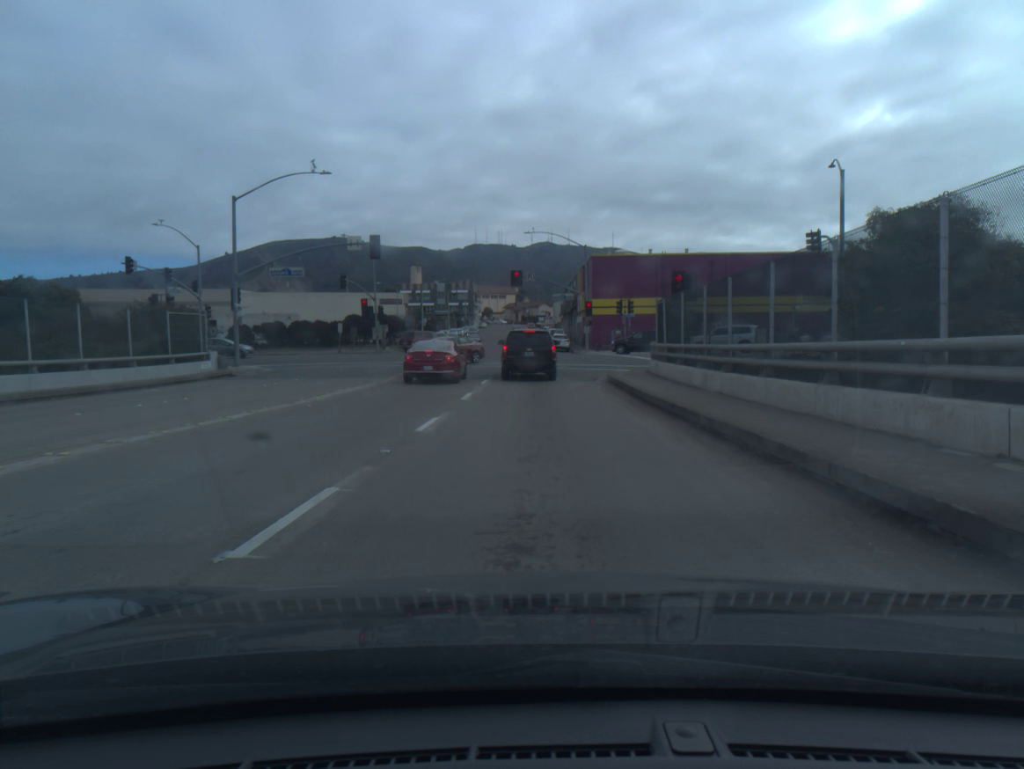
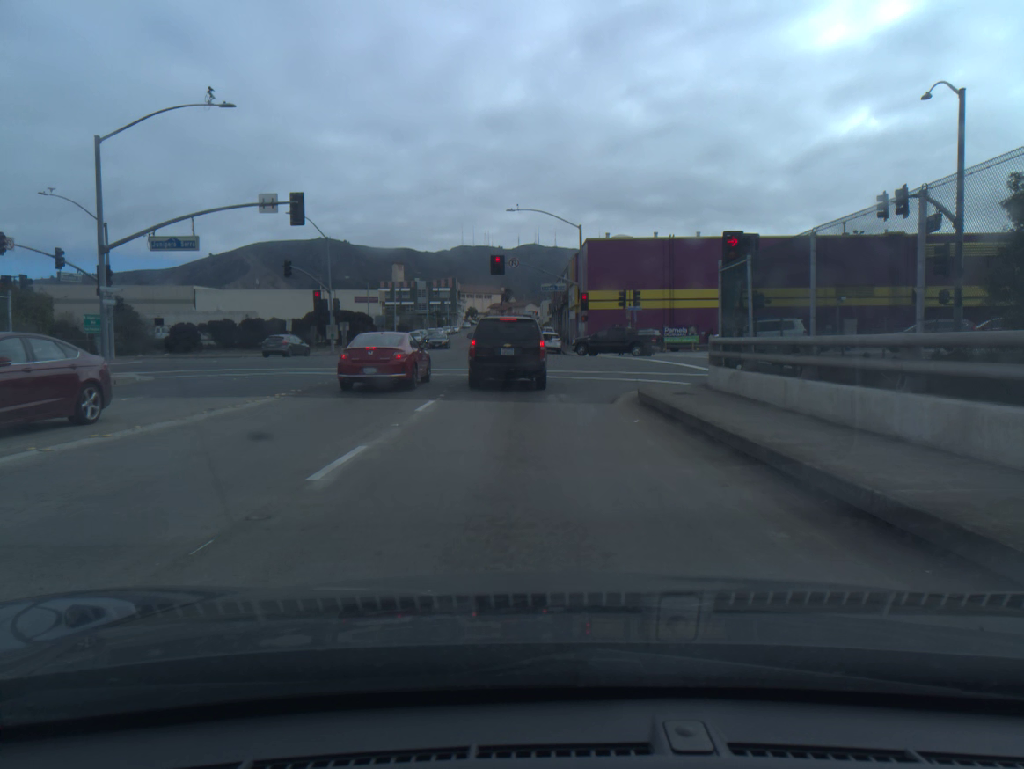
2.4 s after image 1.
(+0.1, +12.0) m; +1°
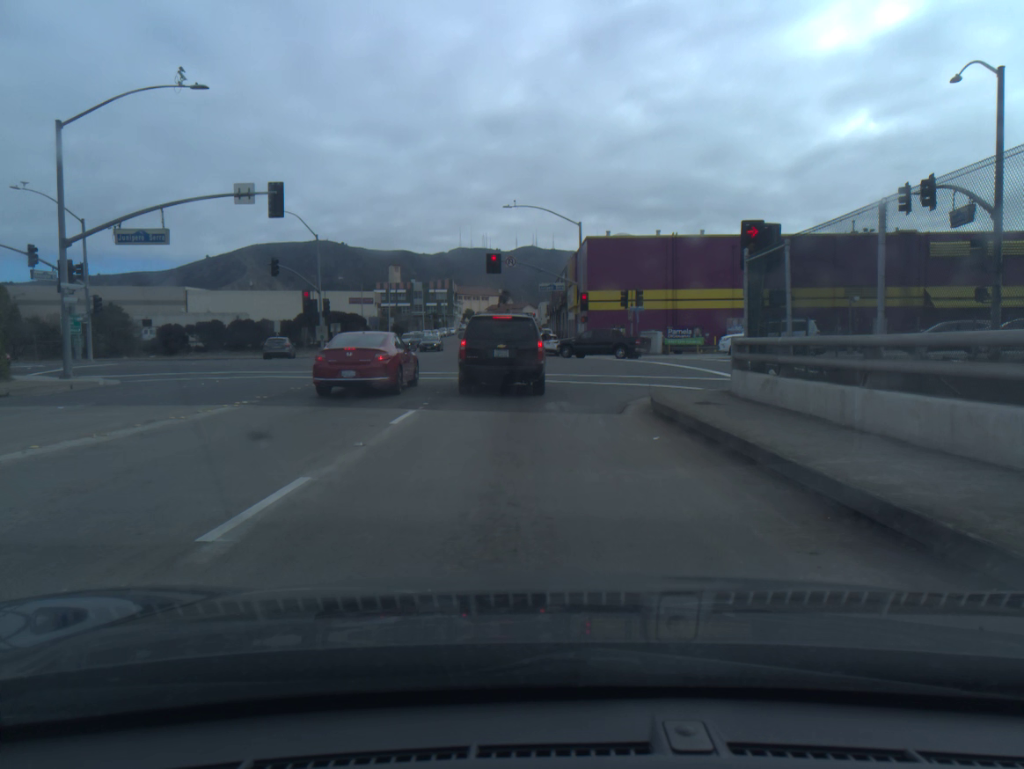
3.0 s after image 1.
(0.0, +2.3) m; 0°
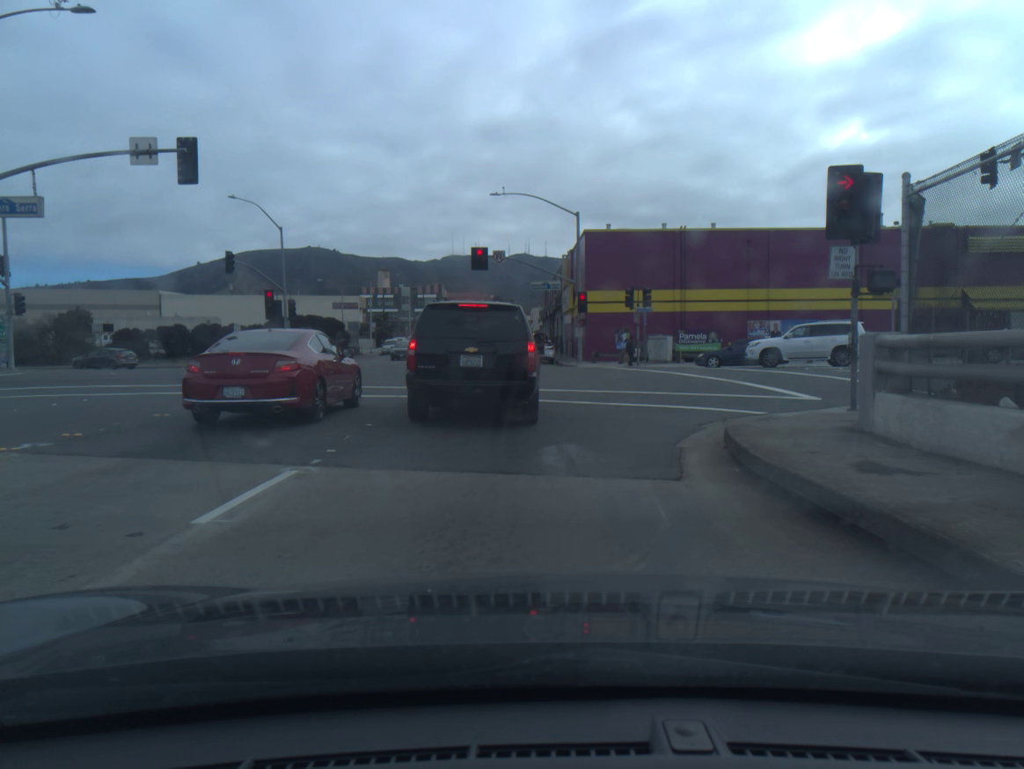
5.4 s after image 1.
(0.0, +6.8) m; 0°
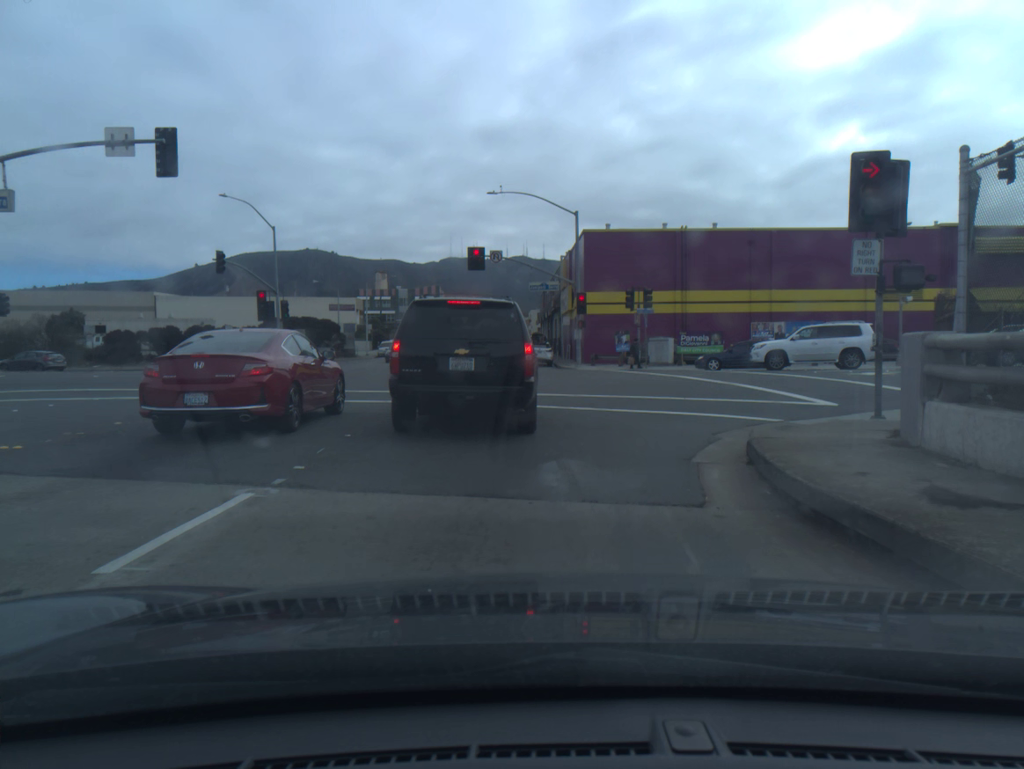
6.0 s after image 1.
(0.0, +1.2) m; 0°
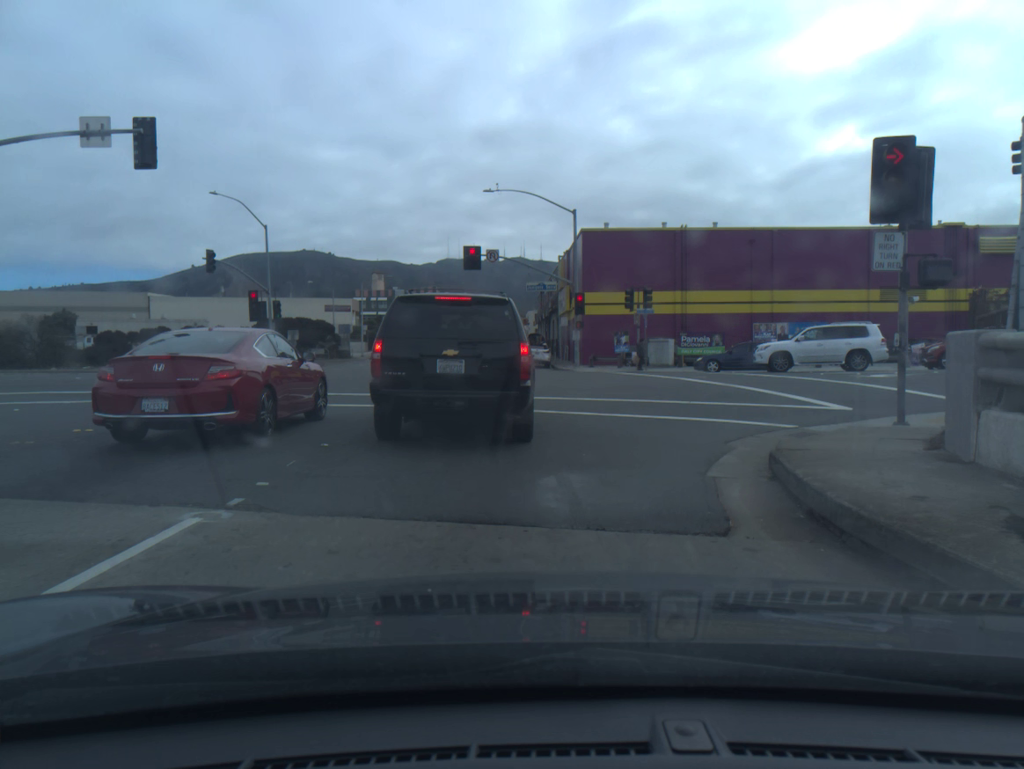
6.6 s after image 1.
(0.0, +1.0) m; 0°
